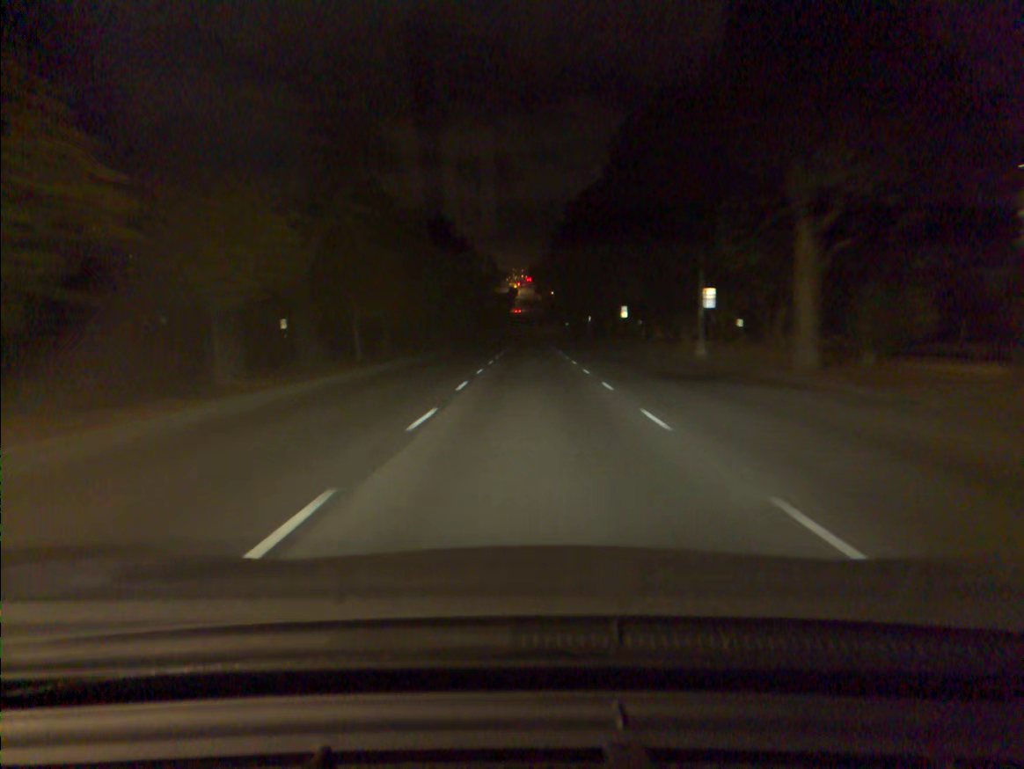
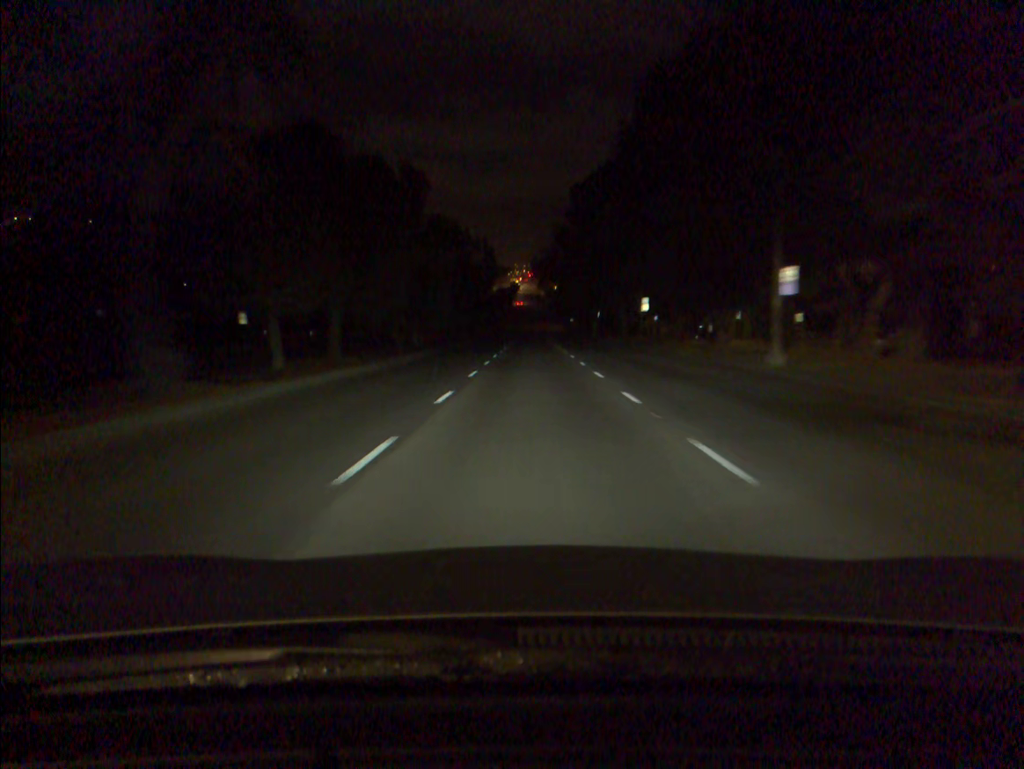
(0.0, +11.4) m; 0°
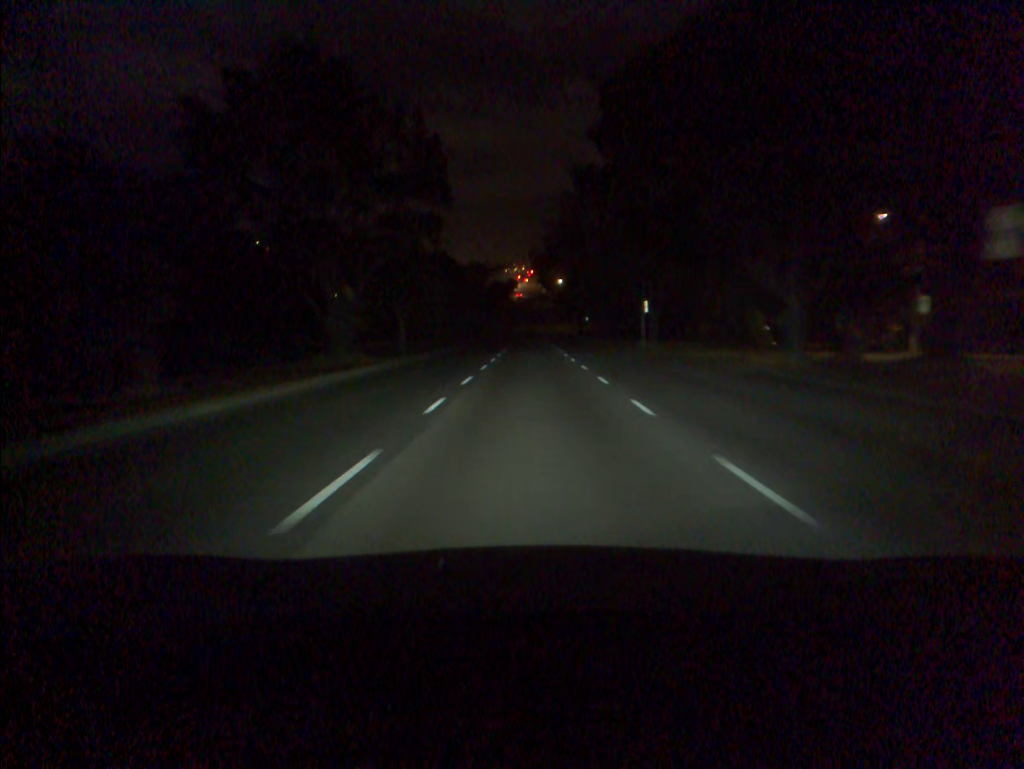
(+0.1, +45.3) m; 0°
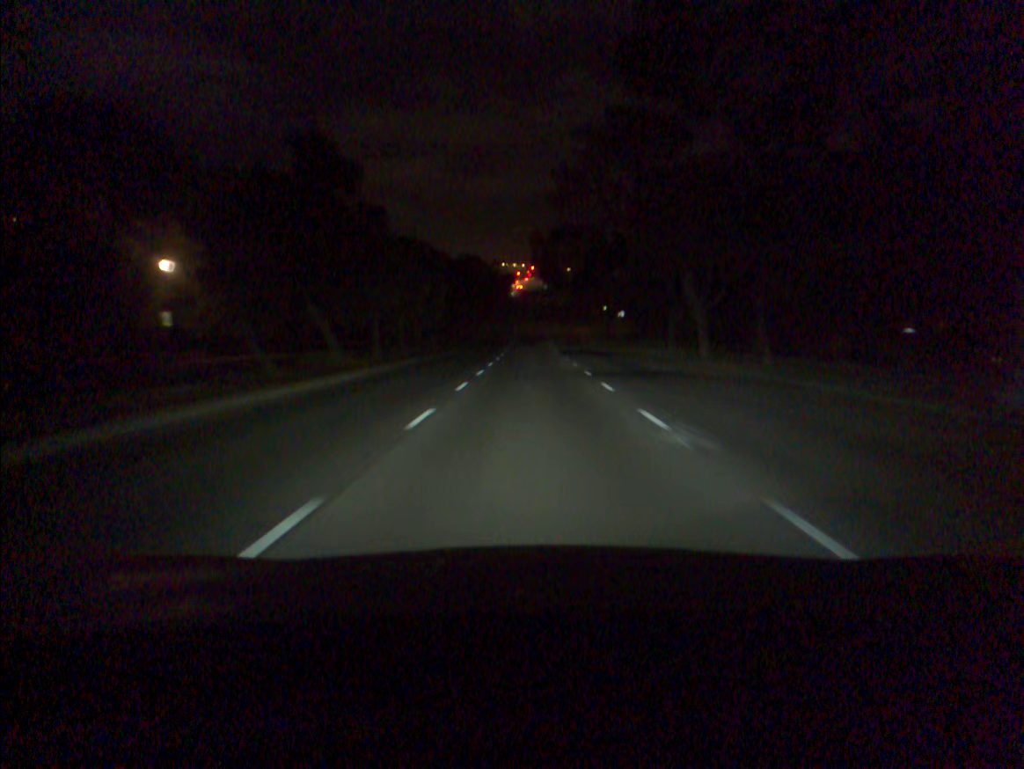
(0.0, +45.4) m; 0°
